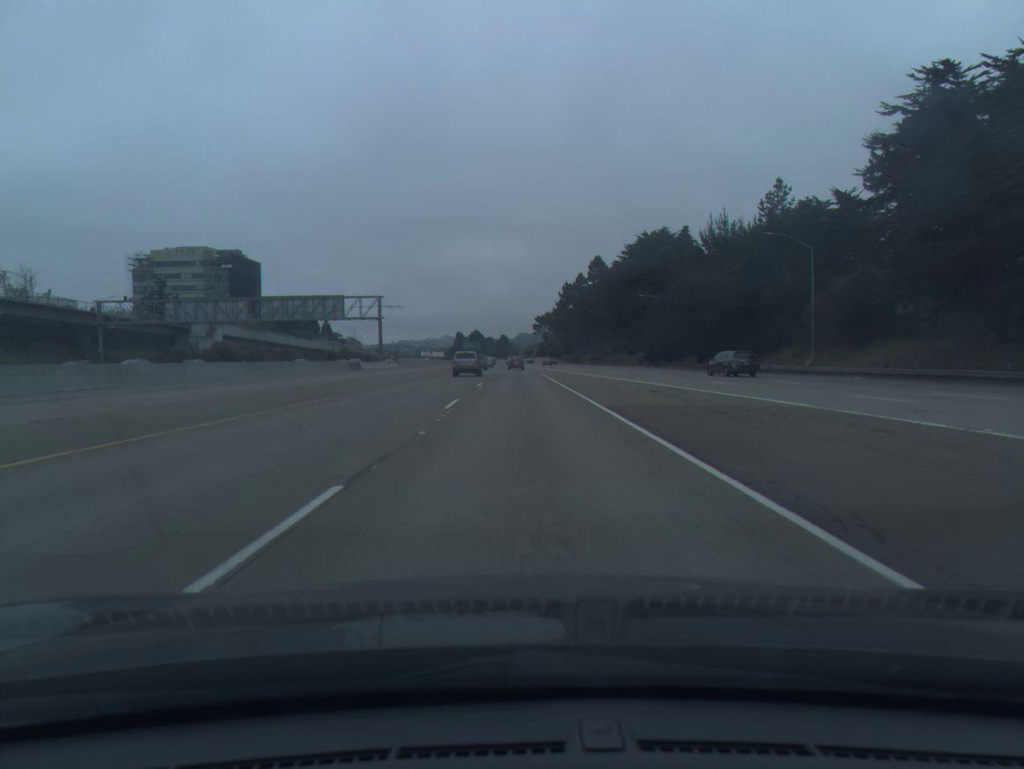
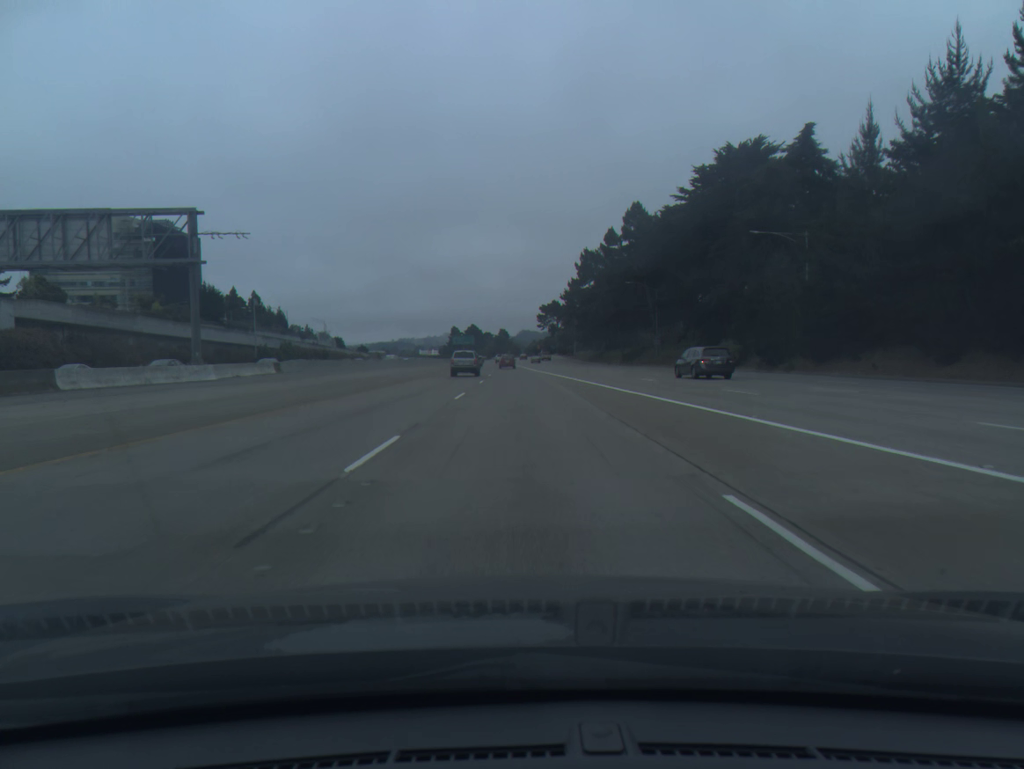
(0.0, +54.3) m; 0°
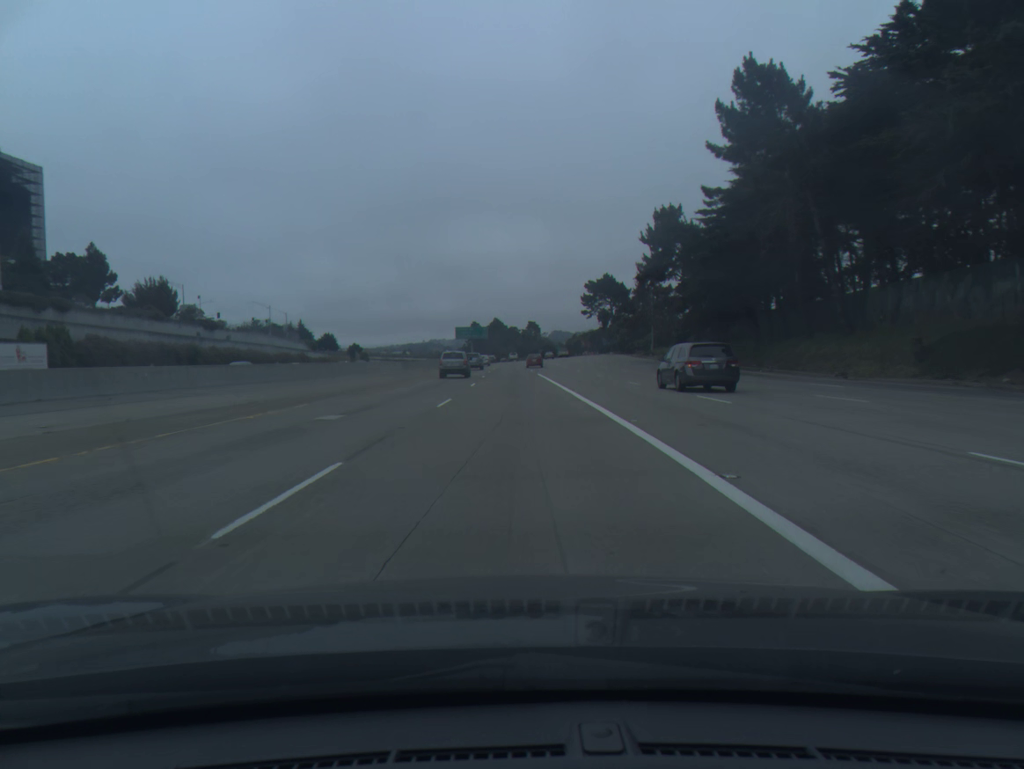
(-0.9, +90.8) m; -2°
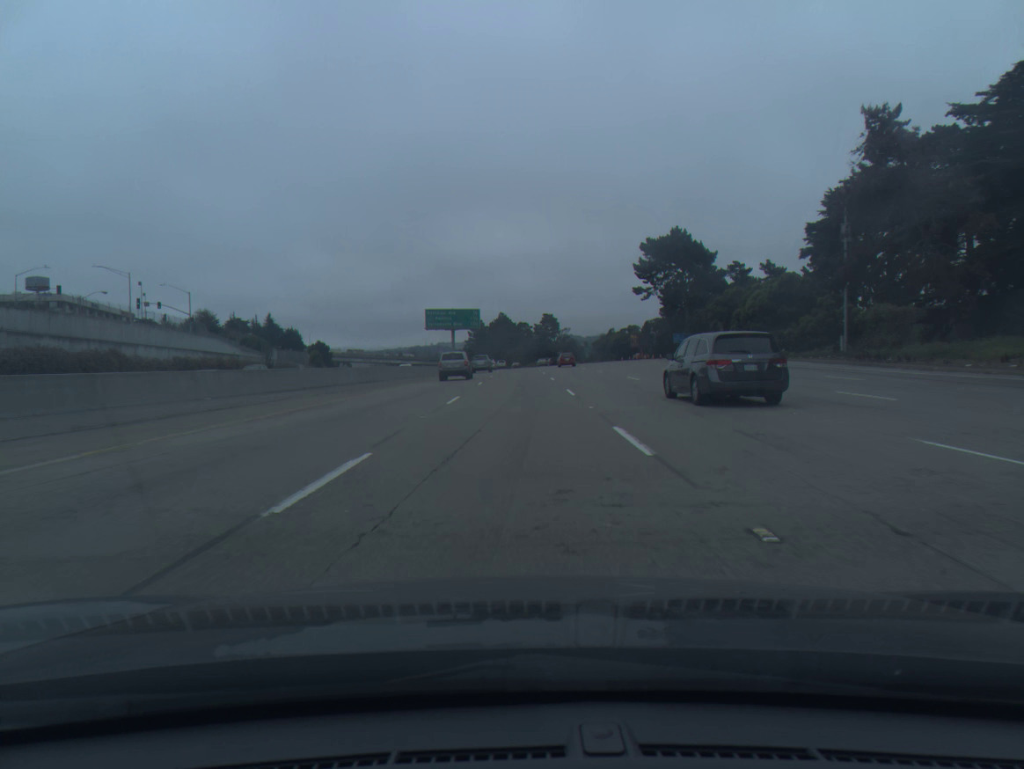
(-0.7, +72.5) m; -1°
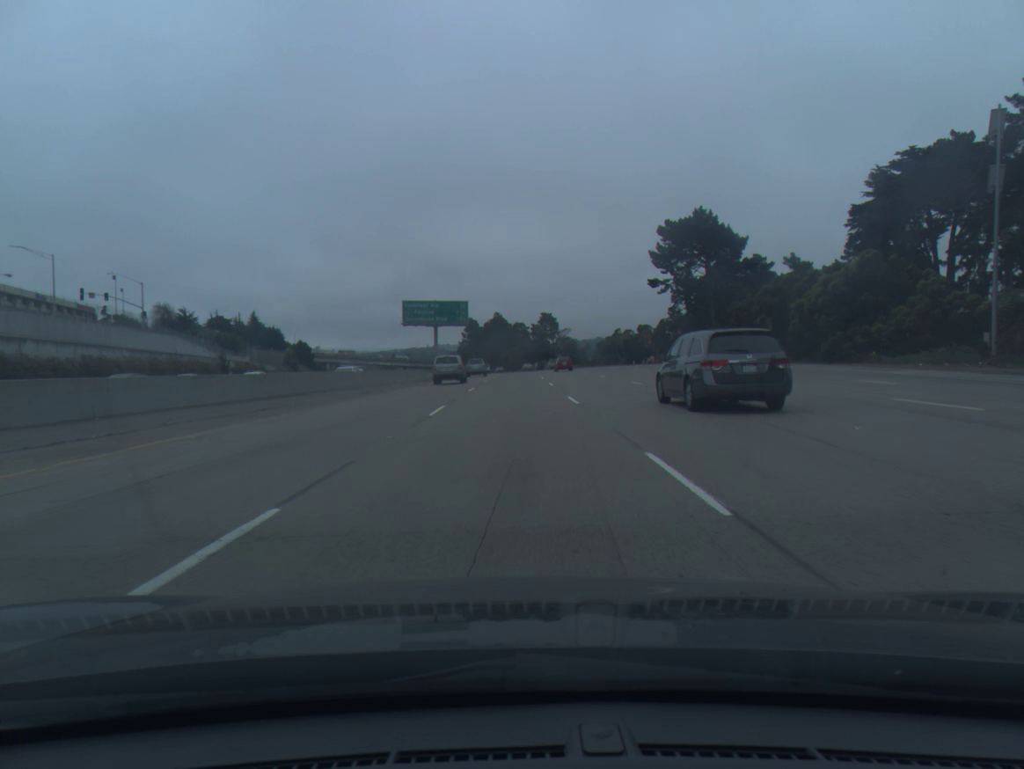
(+0.1, +18.1) m; 0°
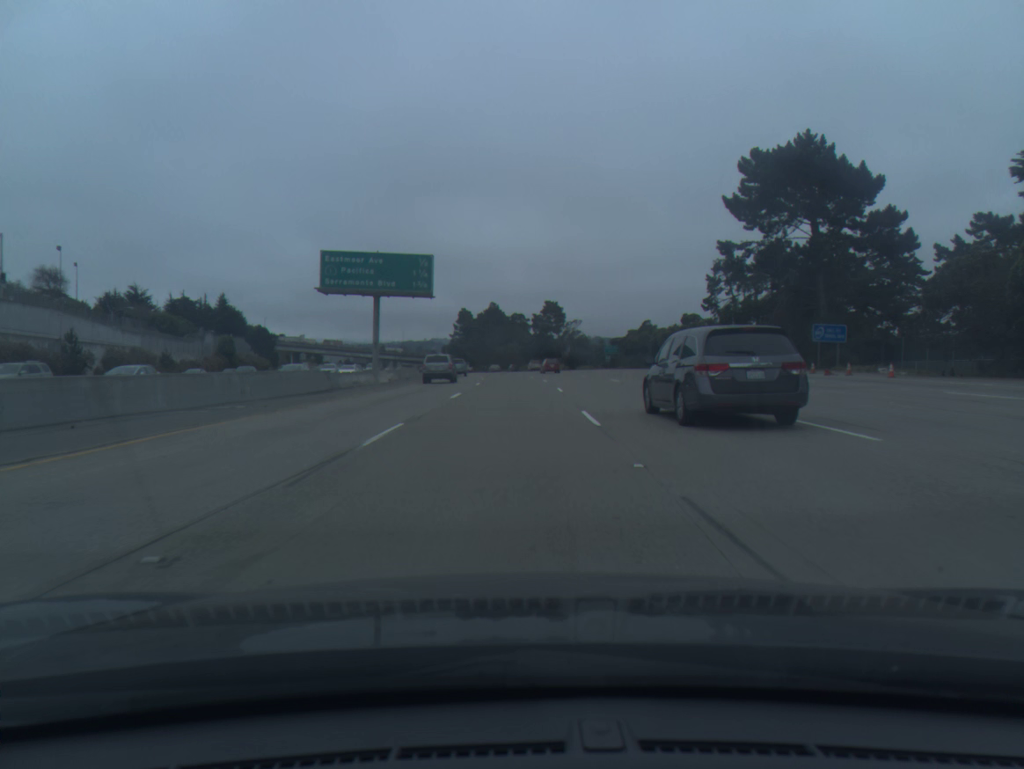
(0.0, +36.1) m; 0°
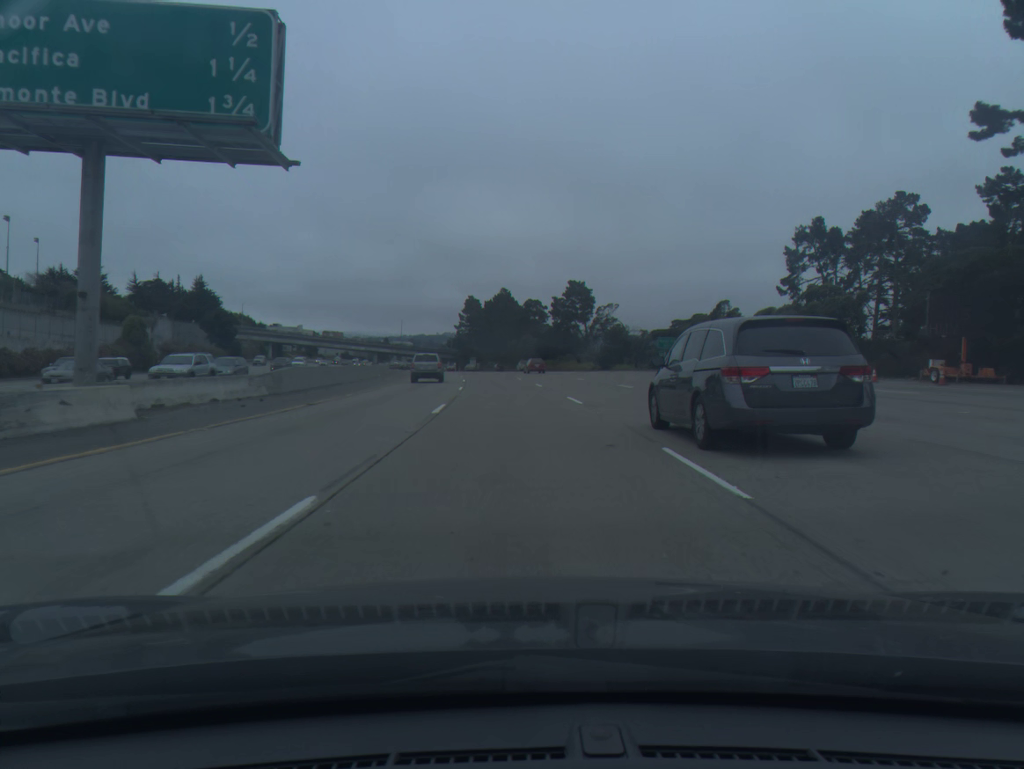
(-0.2, +36.2) m; -1°
